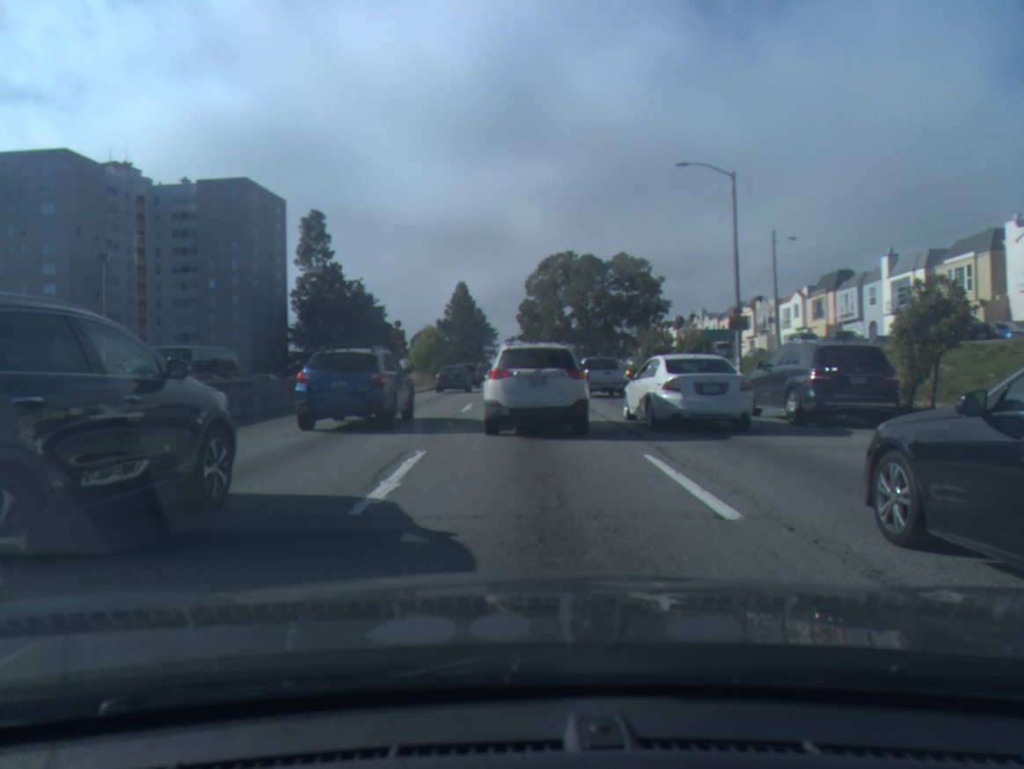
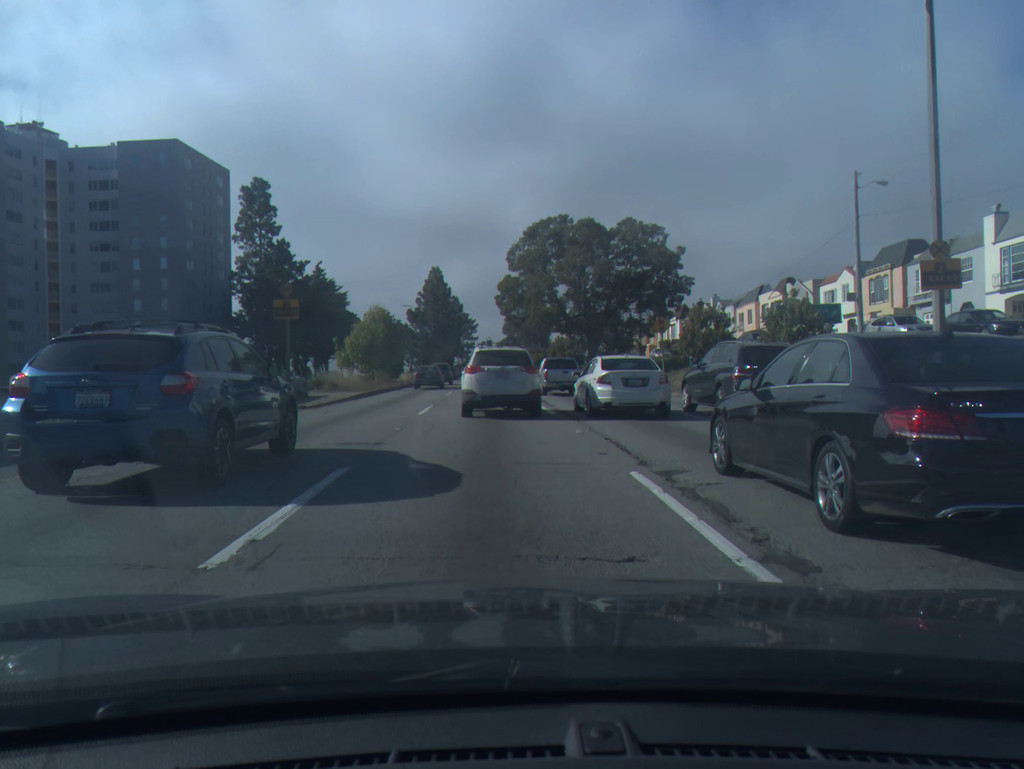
(0.0, +16.0) m; +1°
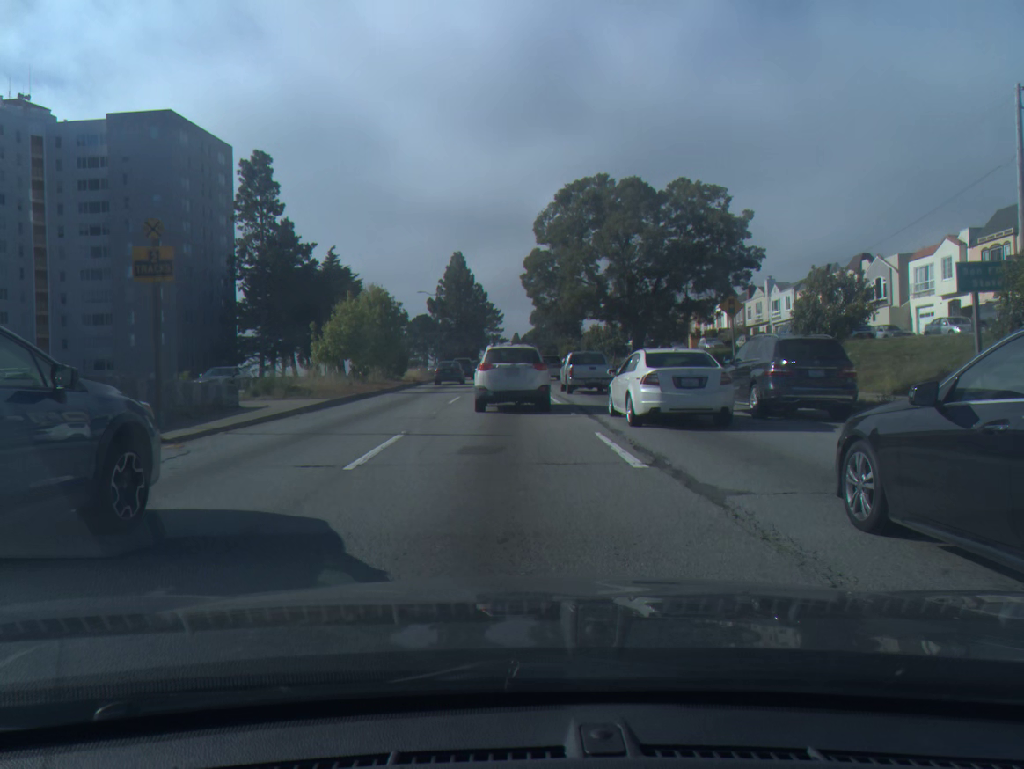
(-0.2, +10.4) m; -2°
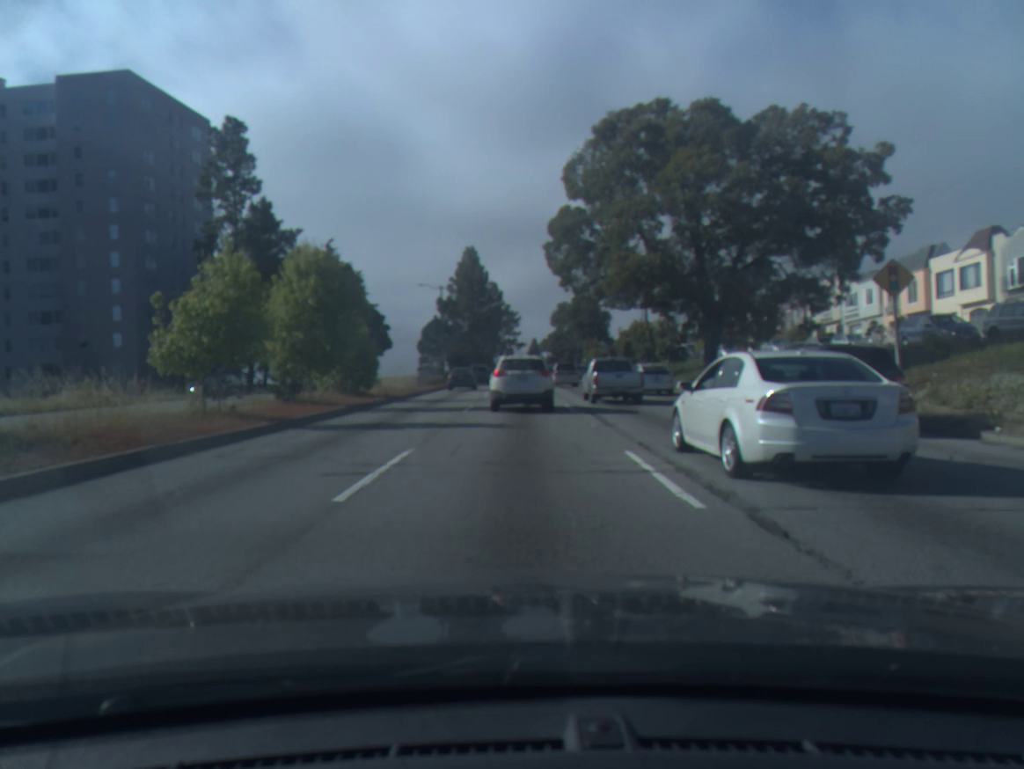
(-0.2, +16.2) m; -1°
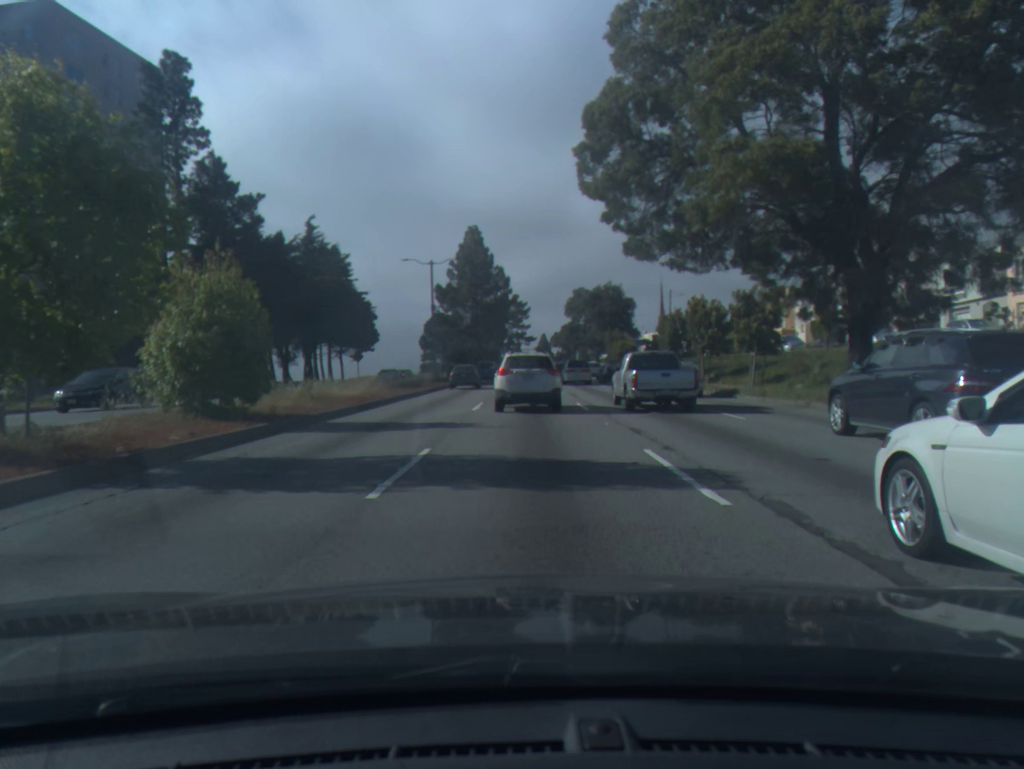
(-0.1, +14.8) m; -1°
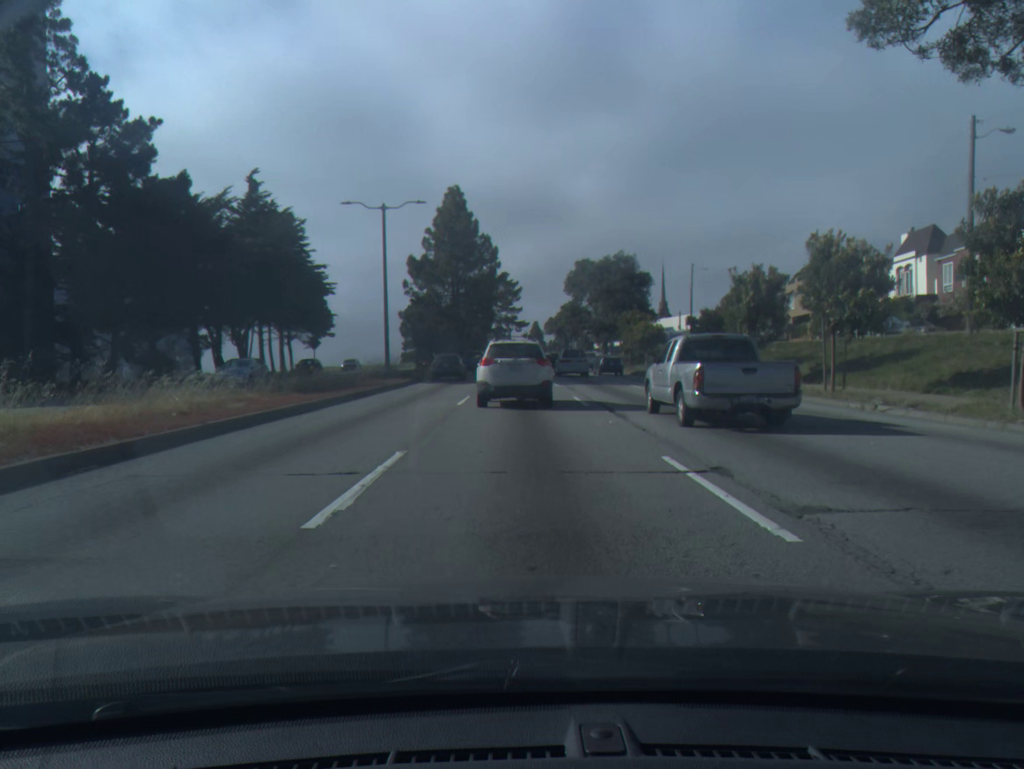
(0.0, +16.7) m; +1°
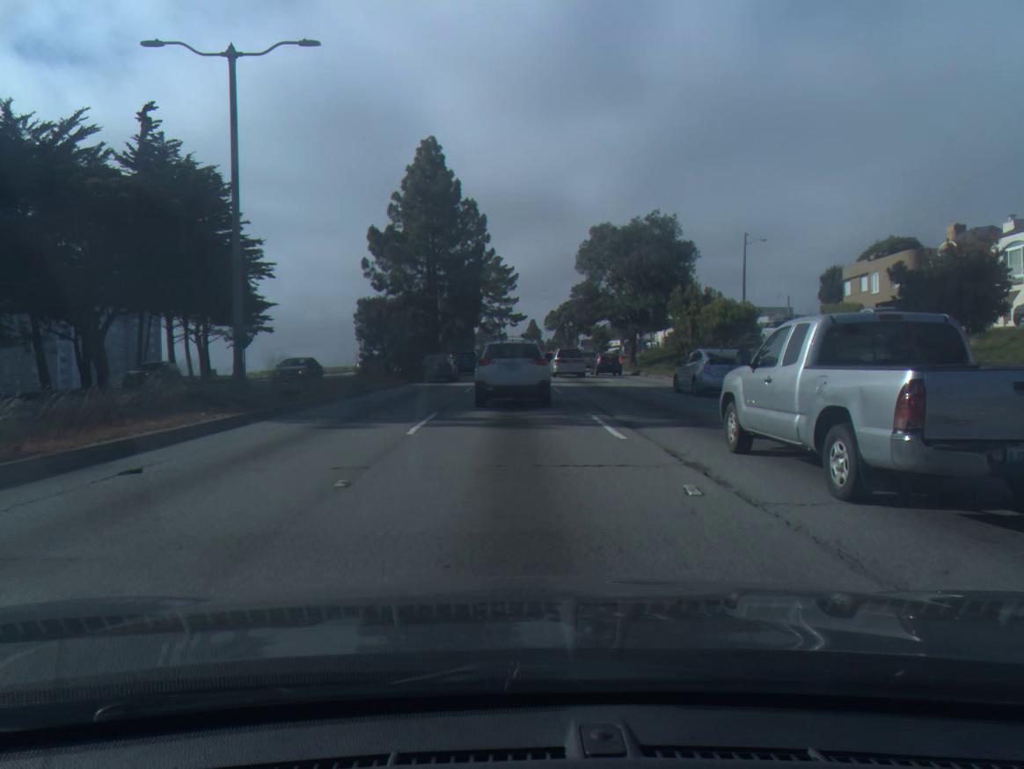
(+0.1, +22.3) m; 0°
